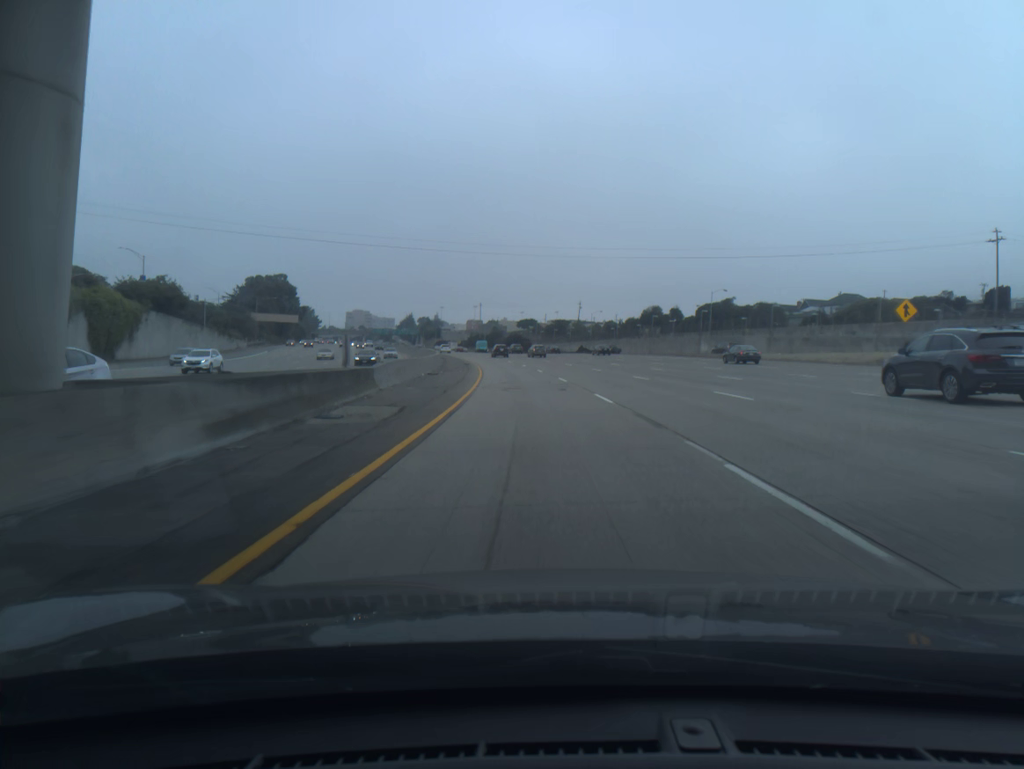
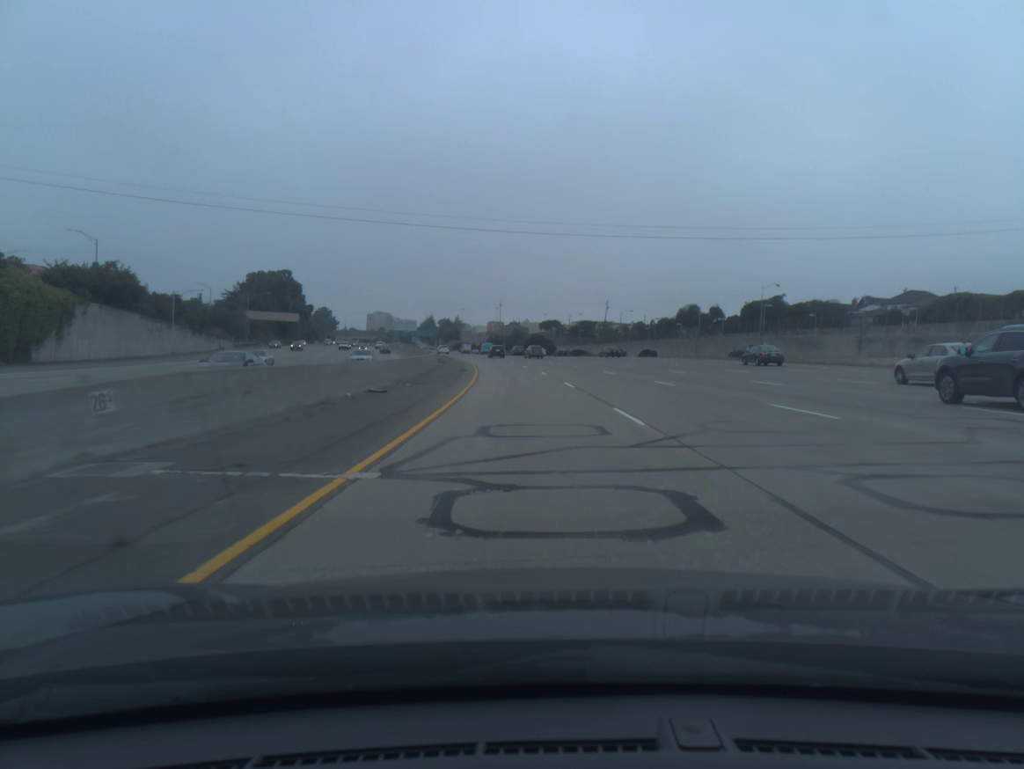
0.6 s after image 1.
(-0.3, +19.9) m; -2°
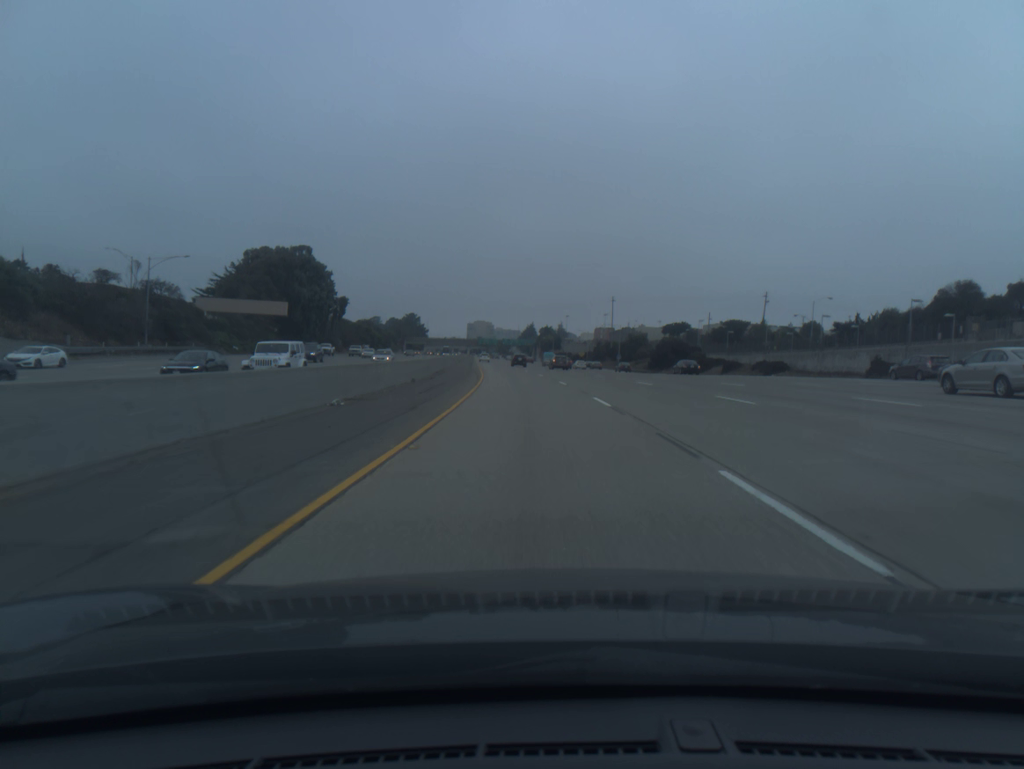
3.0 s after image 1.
(-5.5, +79.3) m; -8°
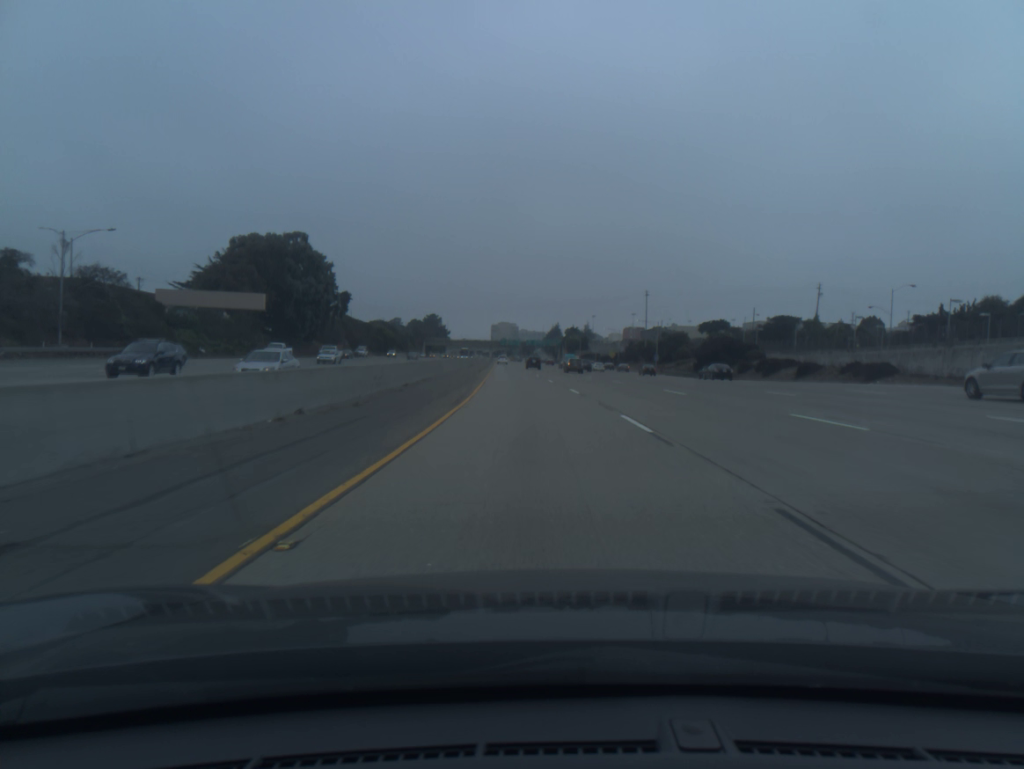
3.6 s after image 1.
(-0.3, +19.9) m; -2°
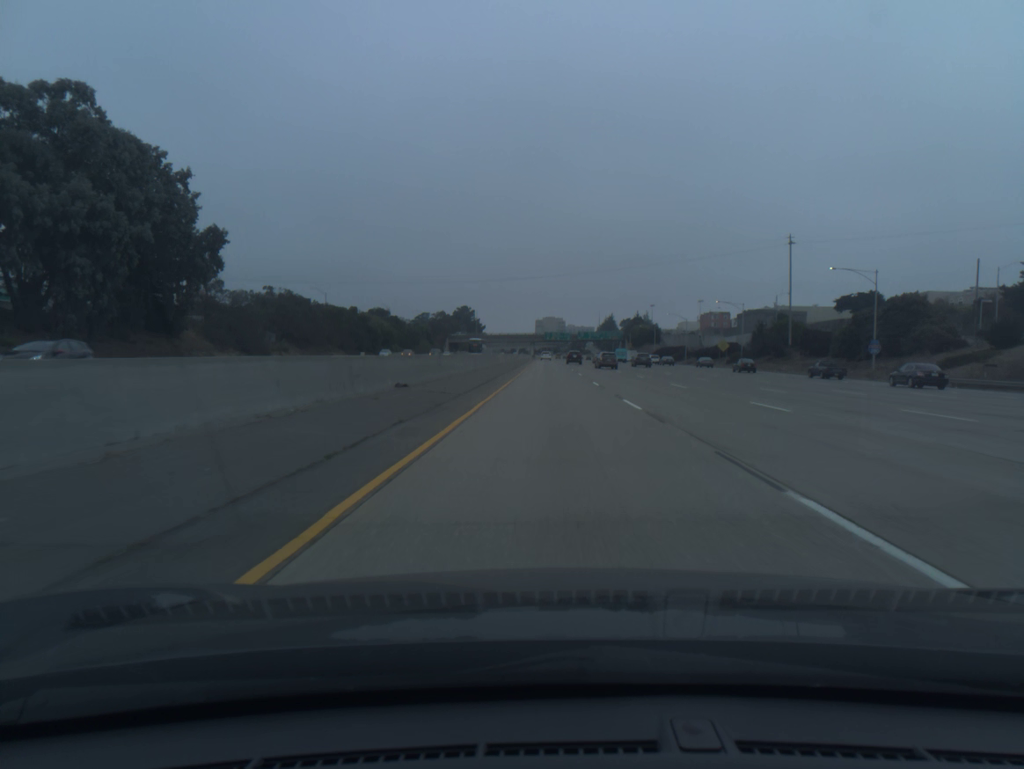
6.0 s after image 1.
(-3.7, +80.2) m; -4°
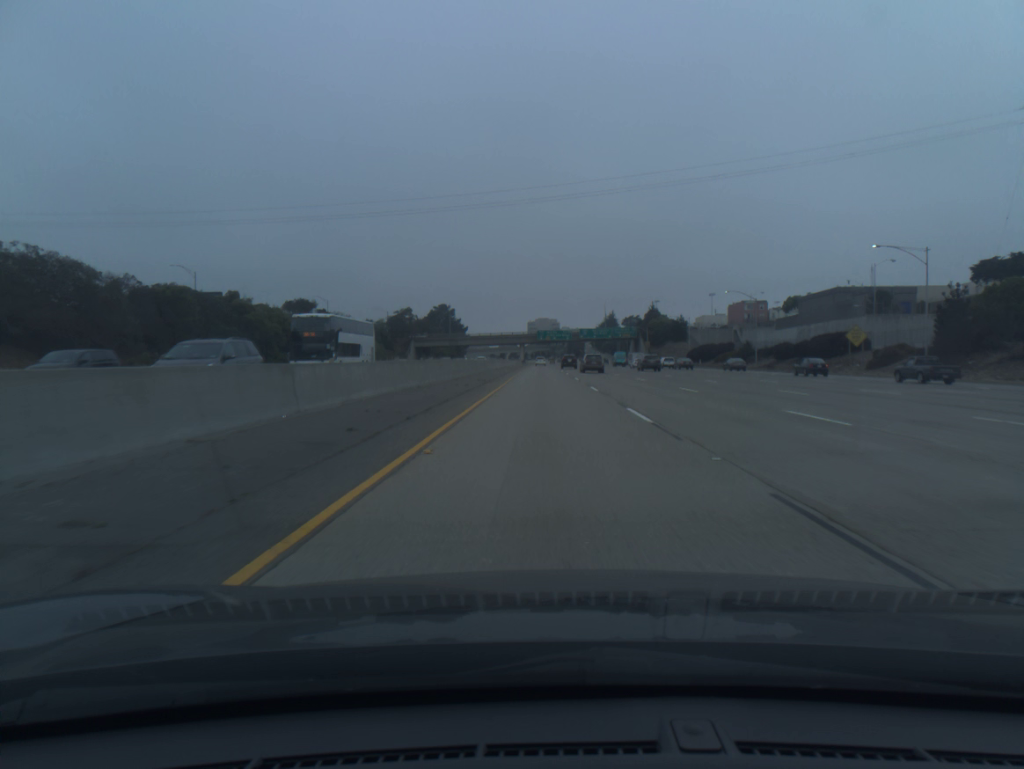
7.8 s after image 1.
(+0.4, +60.5) m; +1°
